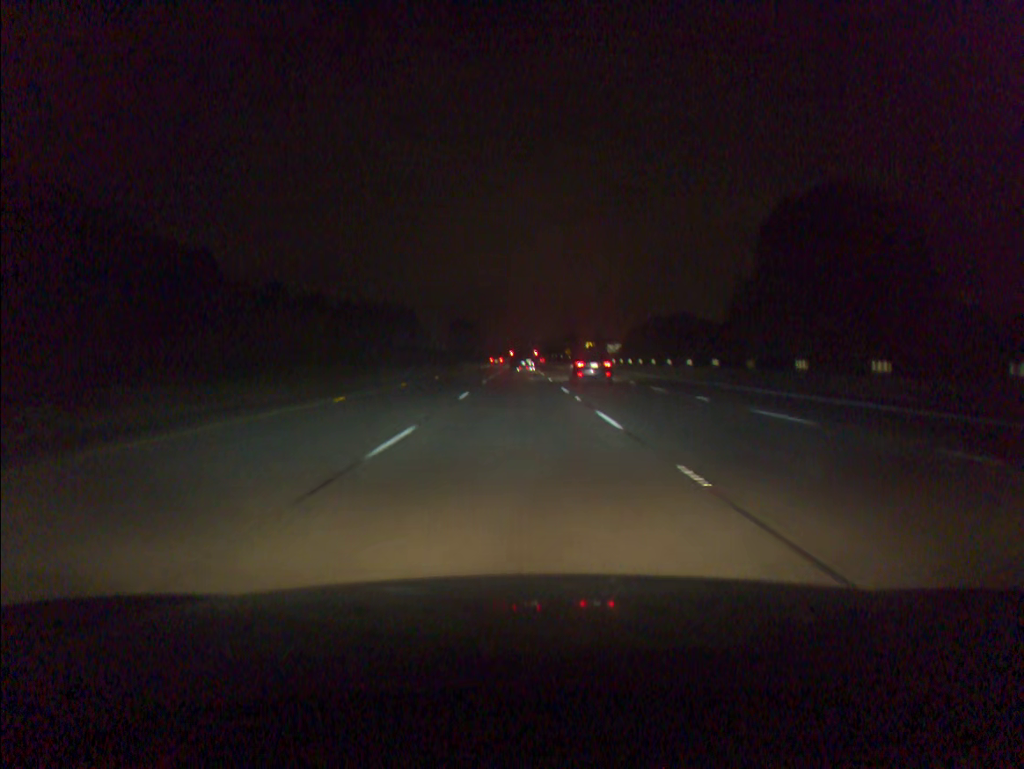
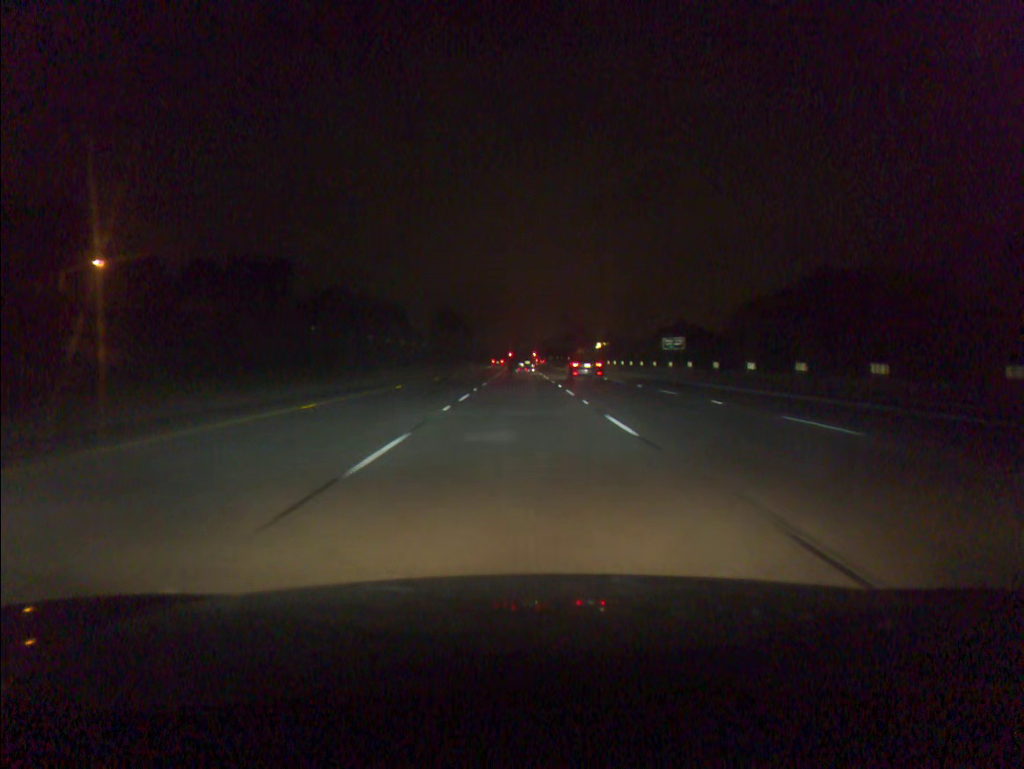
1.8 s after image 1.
(-0.1, +45.4) m; 0°
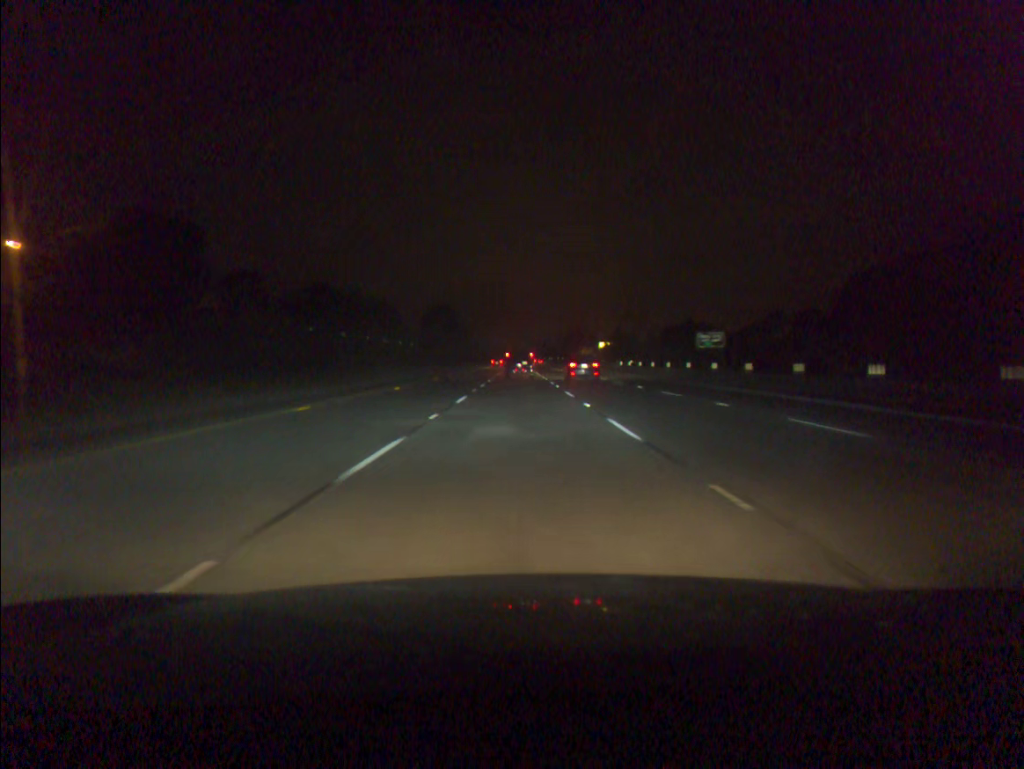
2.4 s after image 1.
(0.0, +15.1) m; 0°
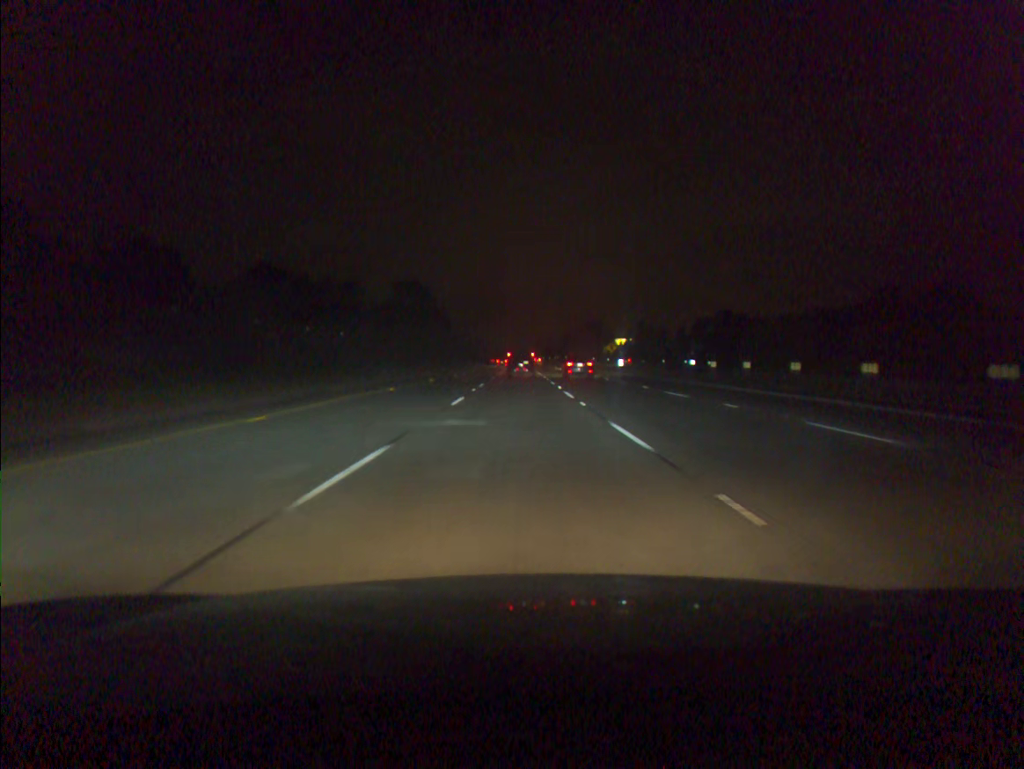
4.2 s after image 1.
(0.0, +45.1) m; 0°
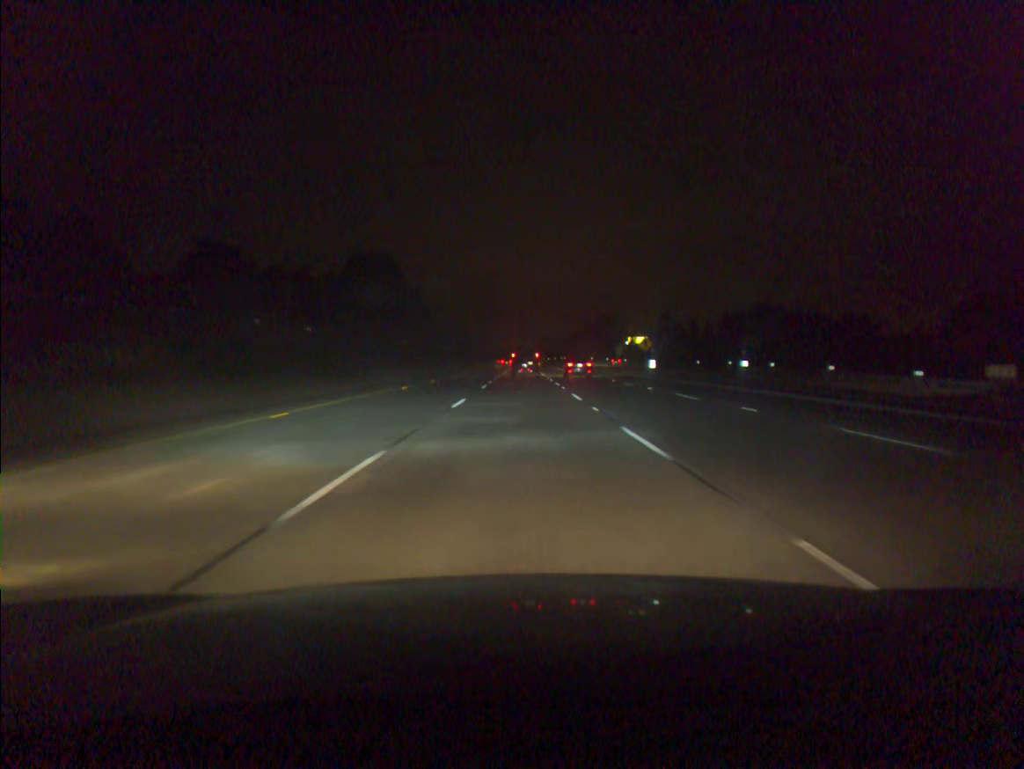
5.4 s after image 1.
(0.0, +30.0) m; 0°
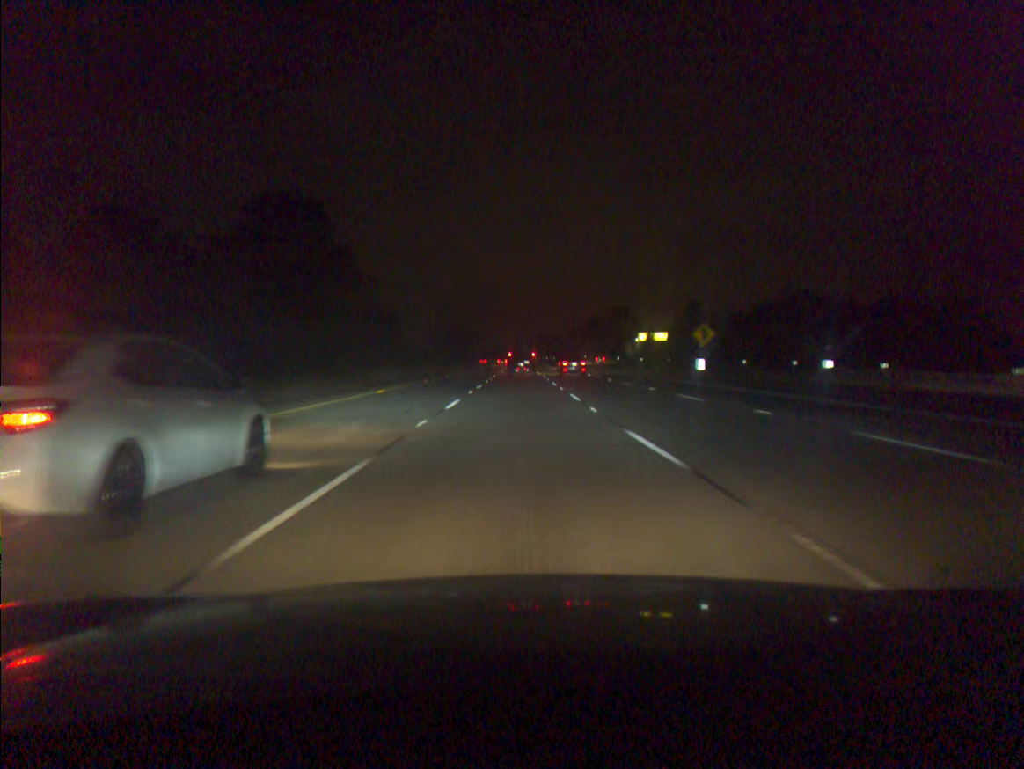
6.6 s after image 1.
(+0.1, +30.1) m; 0°
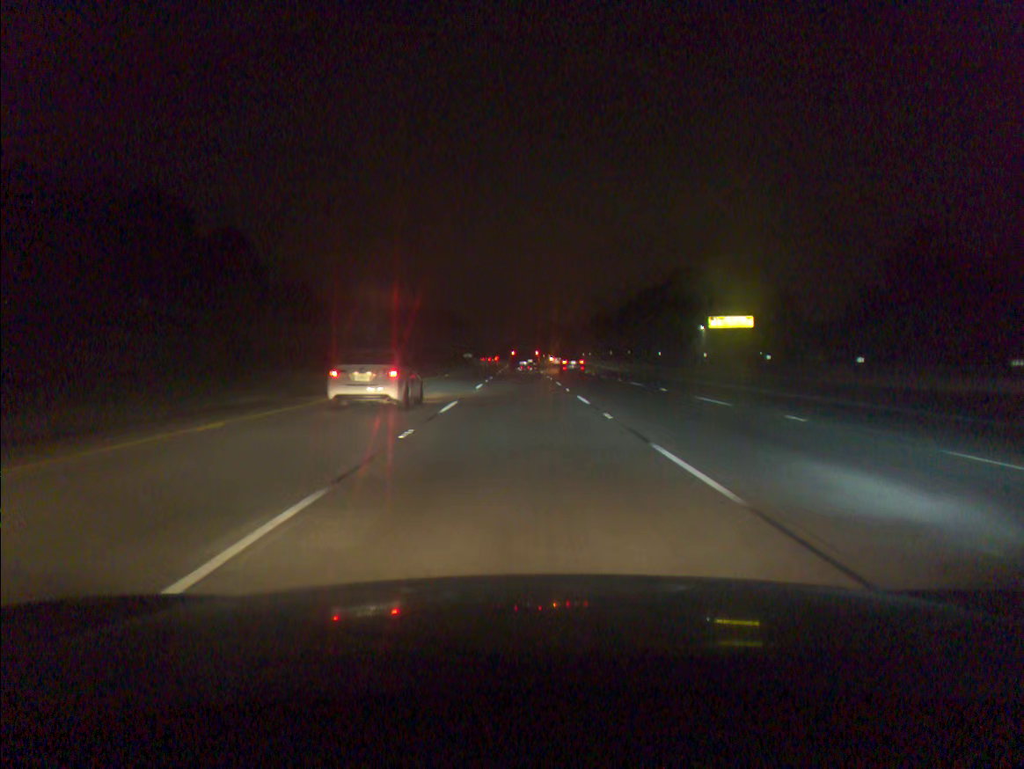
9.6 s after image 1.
(-0.2, +75.3) m; 0°
